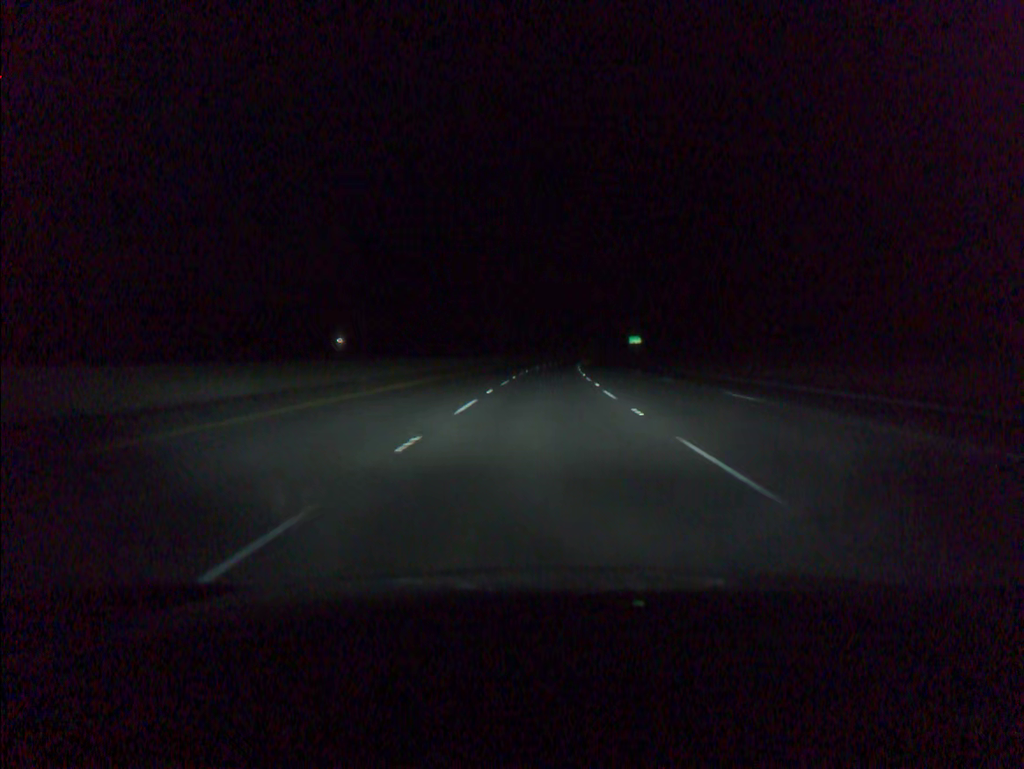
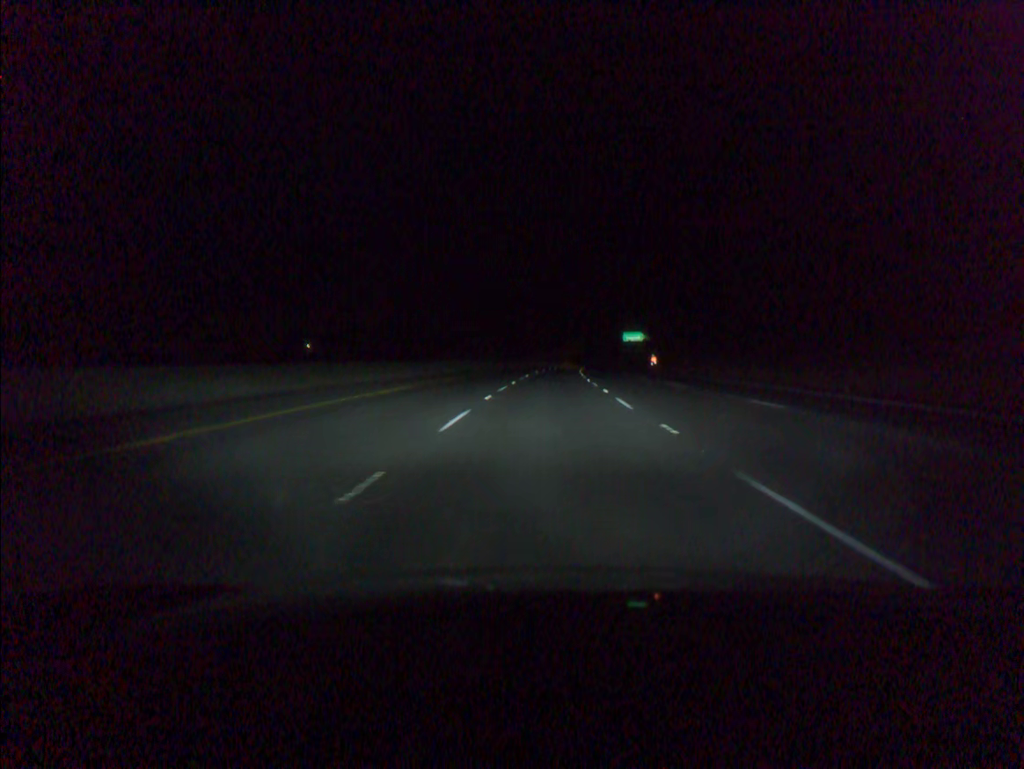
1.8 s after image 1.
(+1.1, +61.3) m; +2°
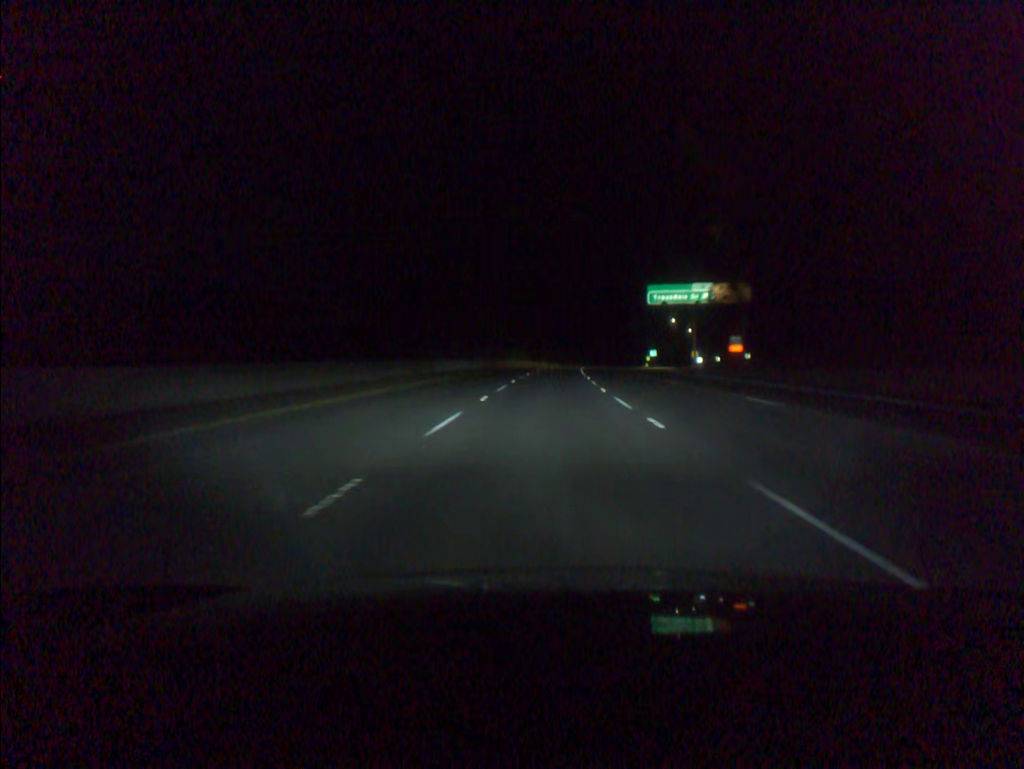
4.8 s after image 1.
(+3.6, +102.5) m; +4°
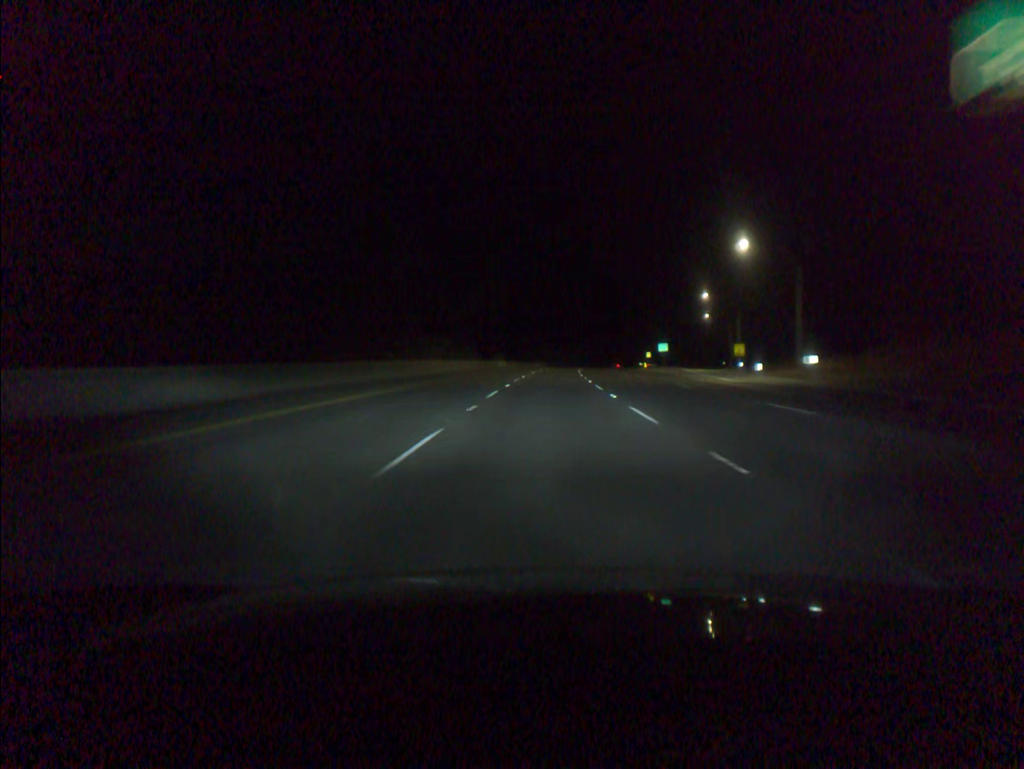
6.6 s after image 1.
(+1.3, +61.7) m; +3°
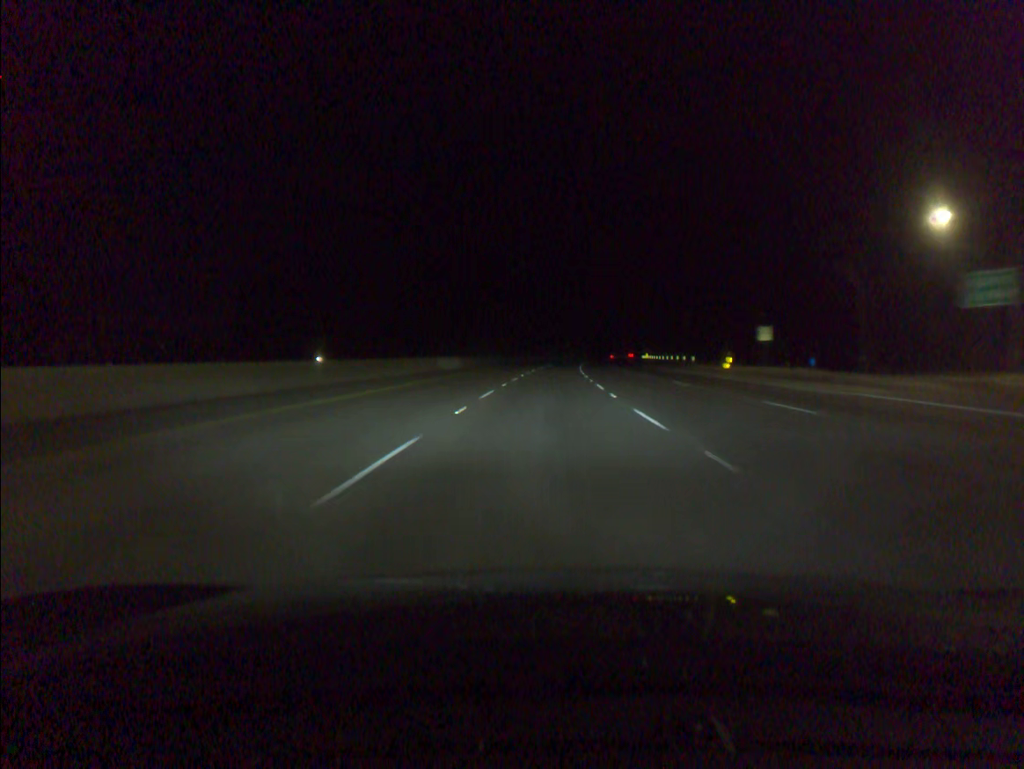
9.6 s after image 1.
(+3.5, +103.1) m; +4°
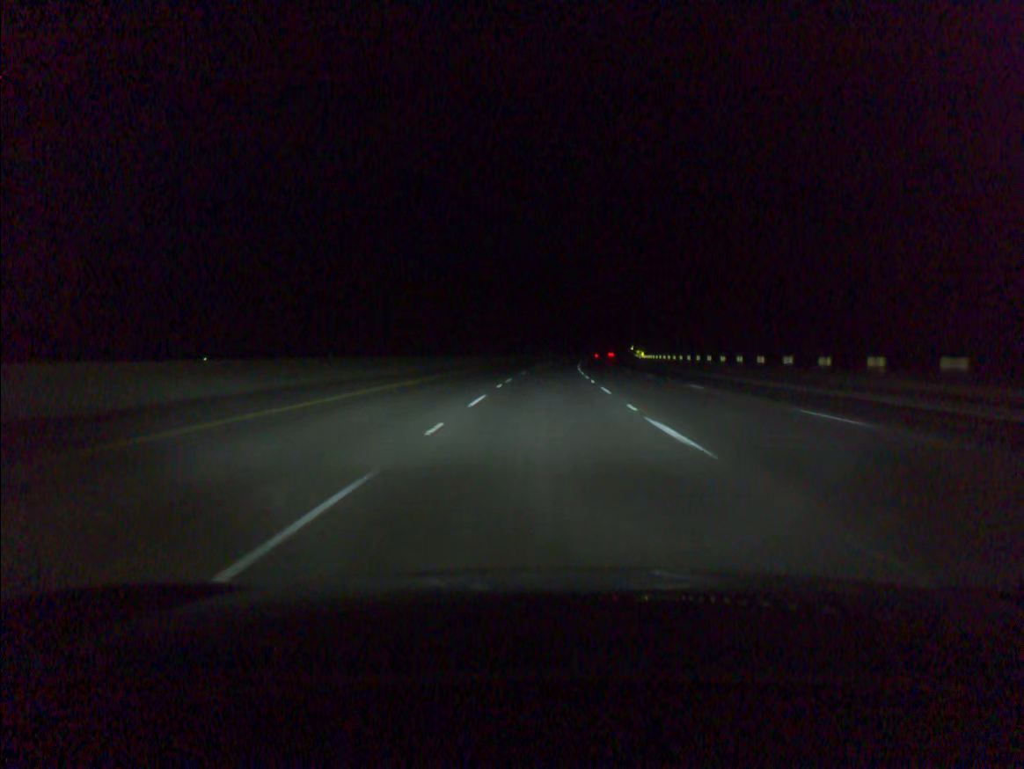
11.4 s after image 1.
(+1.4, +61.9) m; +3°
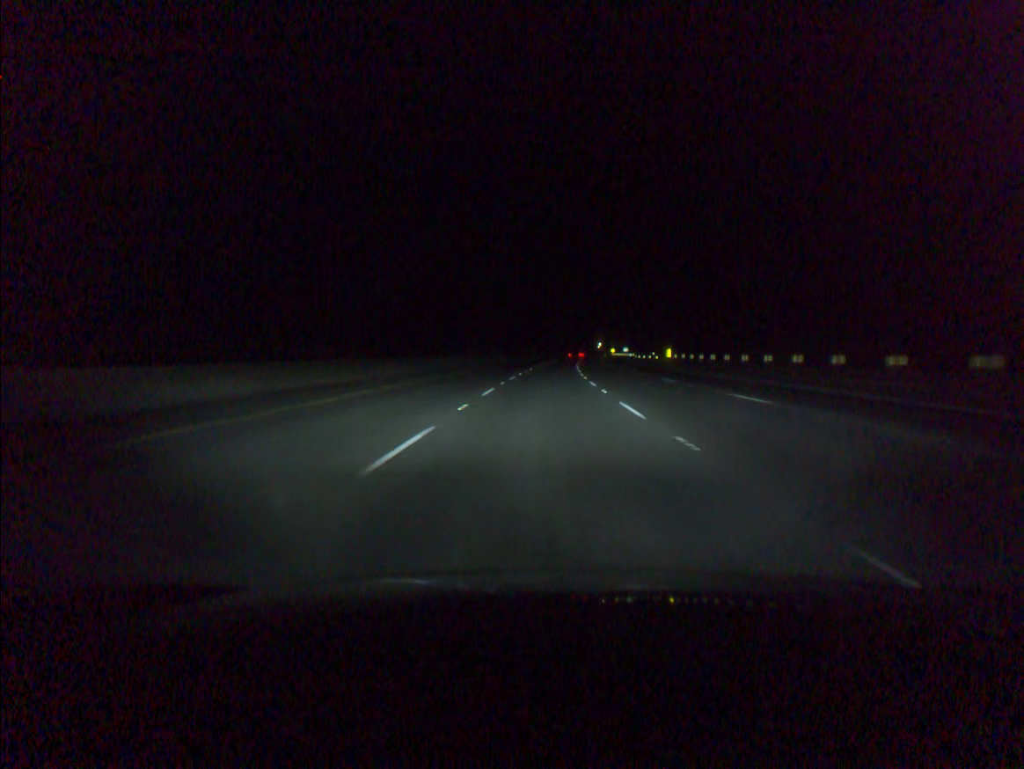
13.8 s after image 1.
(+2.3, +82.3) m; +3°
